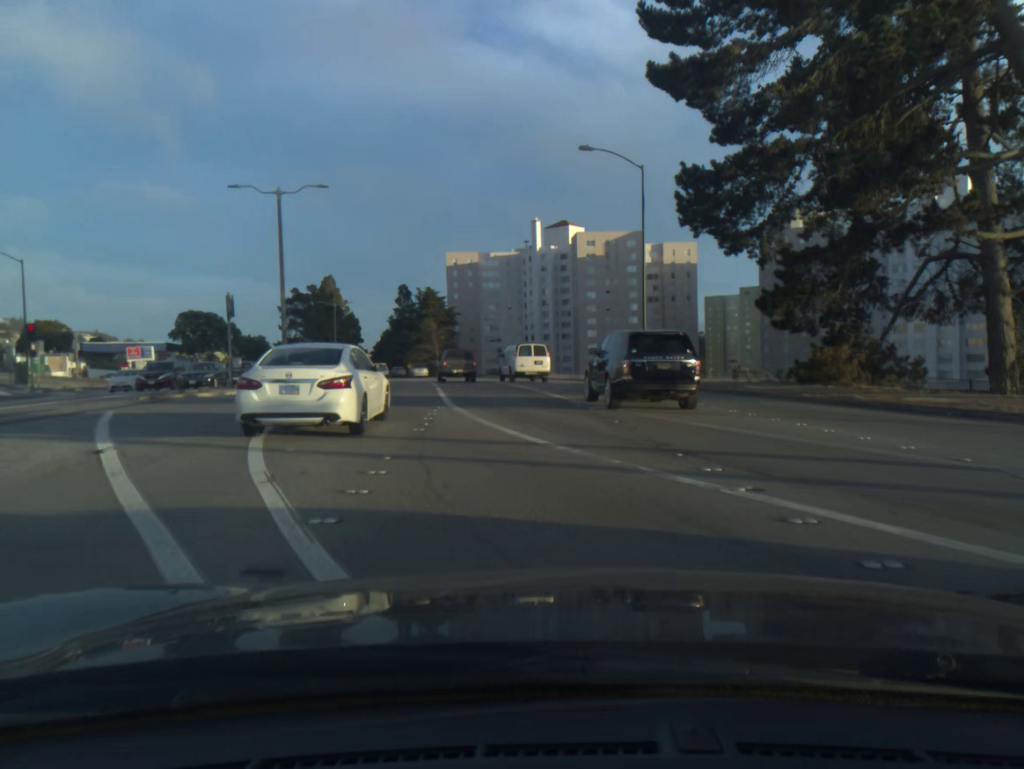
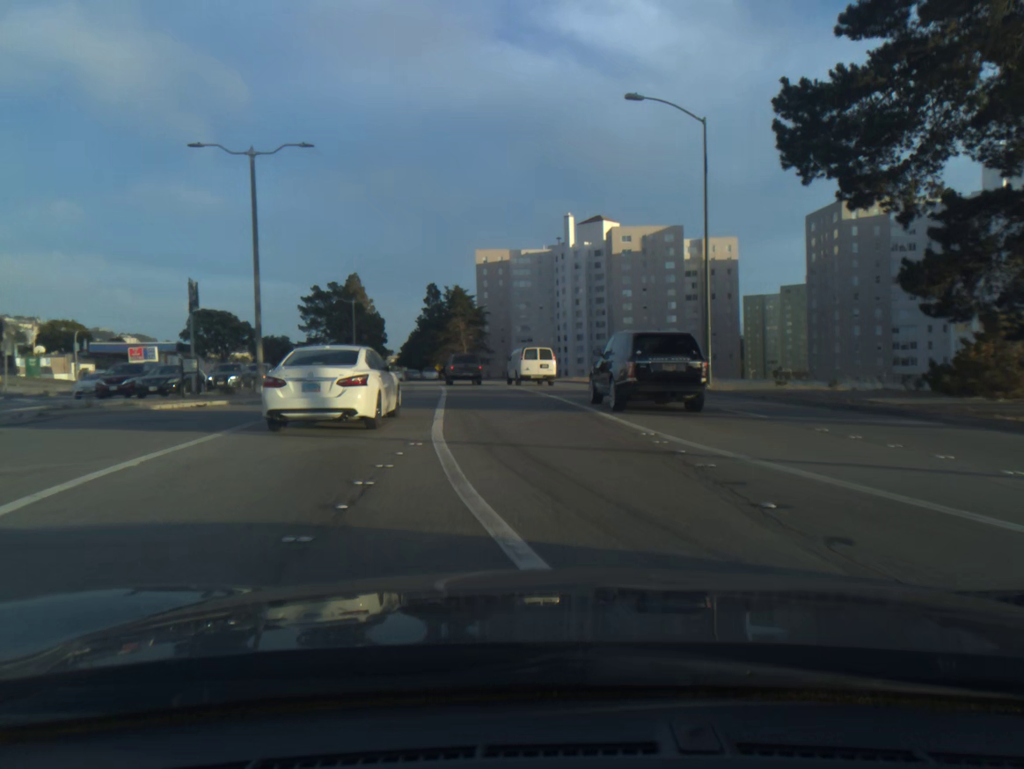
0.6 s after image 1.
(-0.2, +7.7) m; -2°
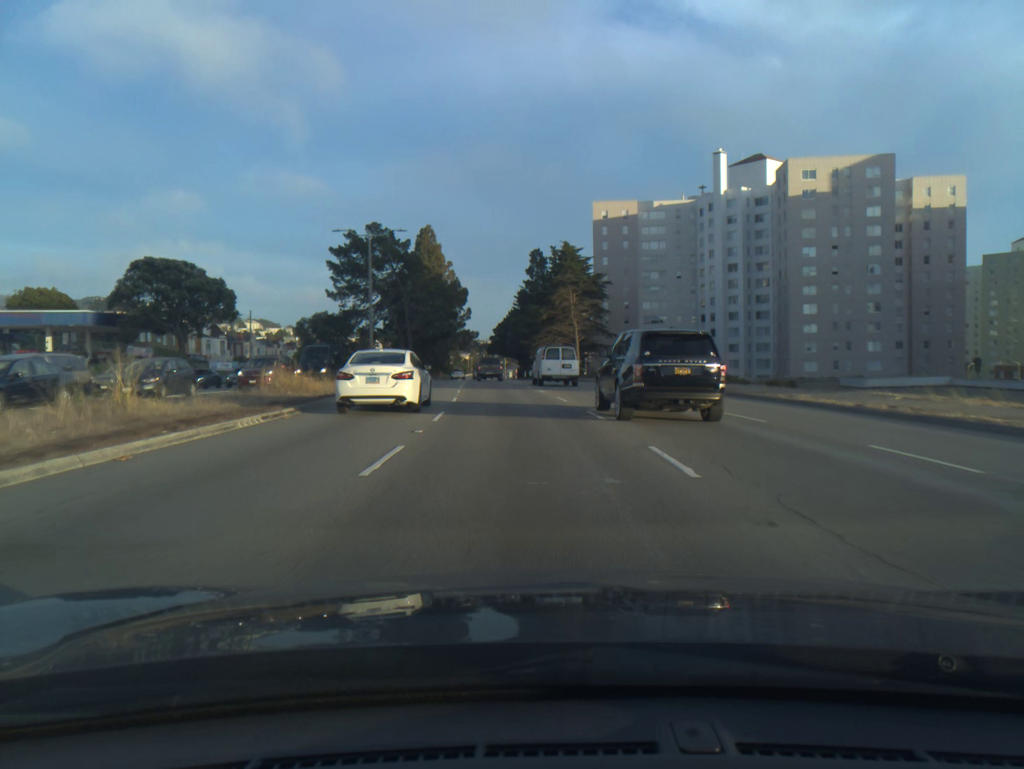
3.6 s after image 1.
(-3.7, +42.6) m; -8°
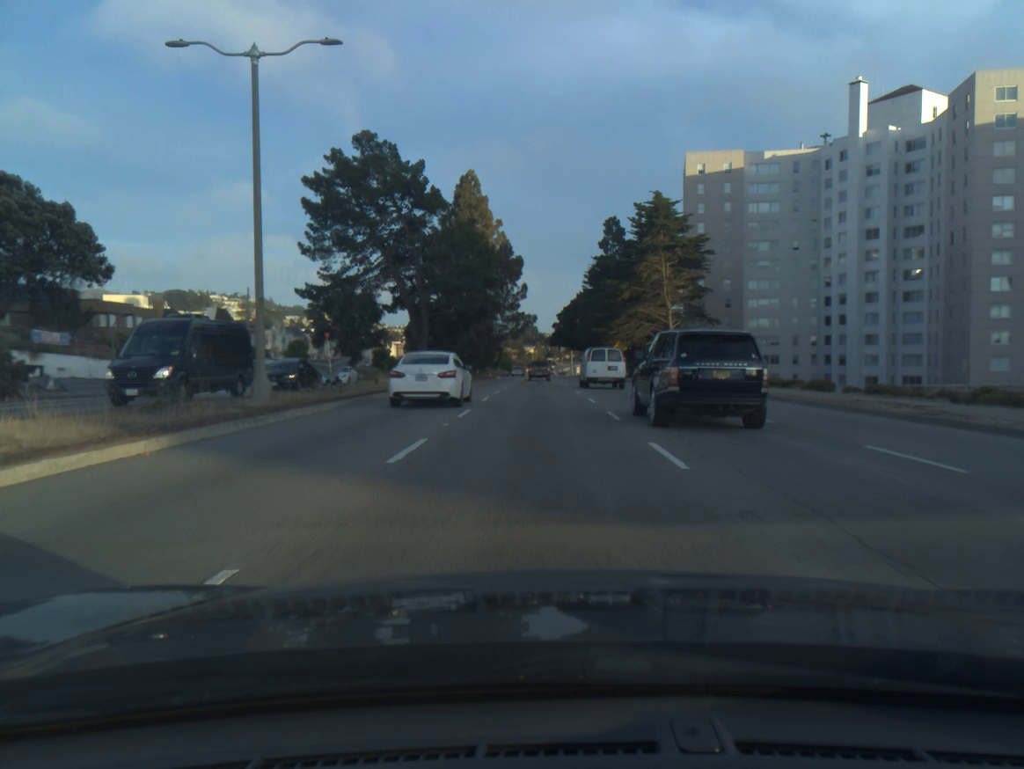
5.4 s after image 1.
(-1.3, +28.7) m; -5°
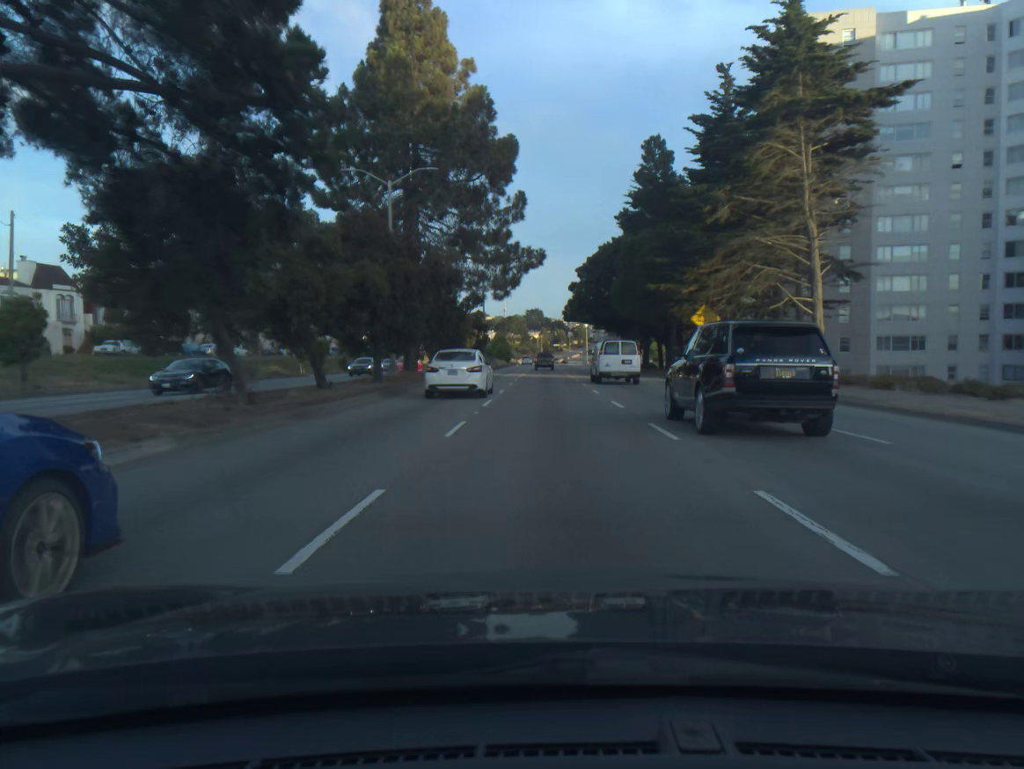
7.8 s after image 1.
(-0.3, +41.6) m; 0°
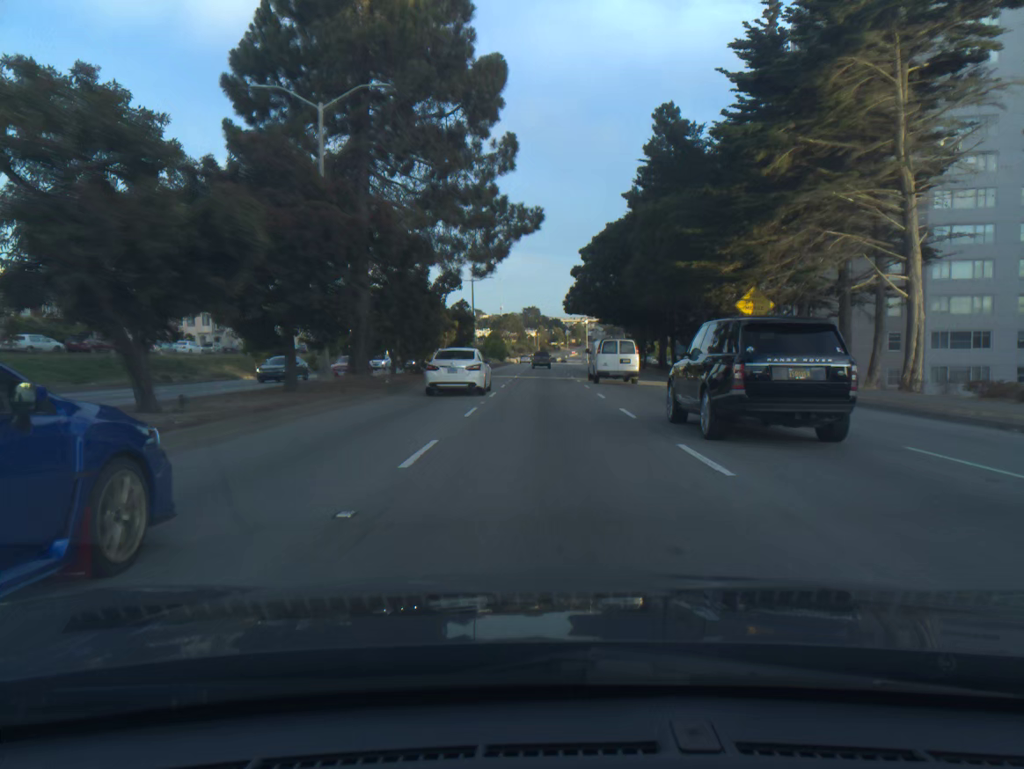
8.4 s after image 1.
(0.0, +11.0) m; 0°
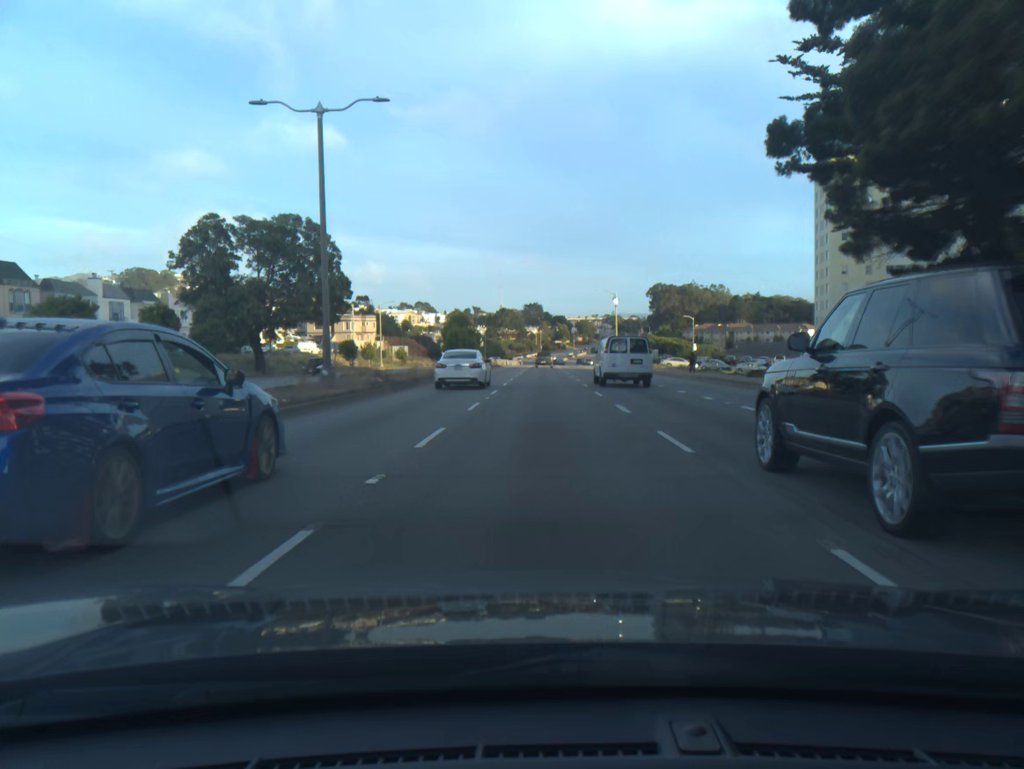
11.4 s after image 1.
(0.0, +57.6) m; 0°
